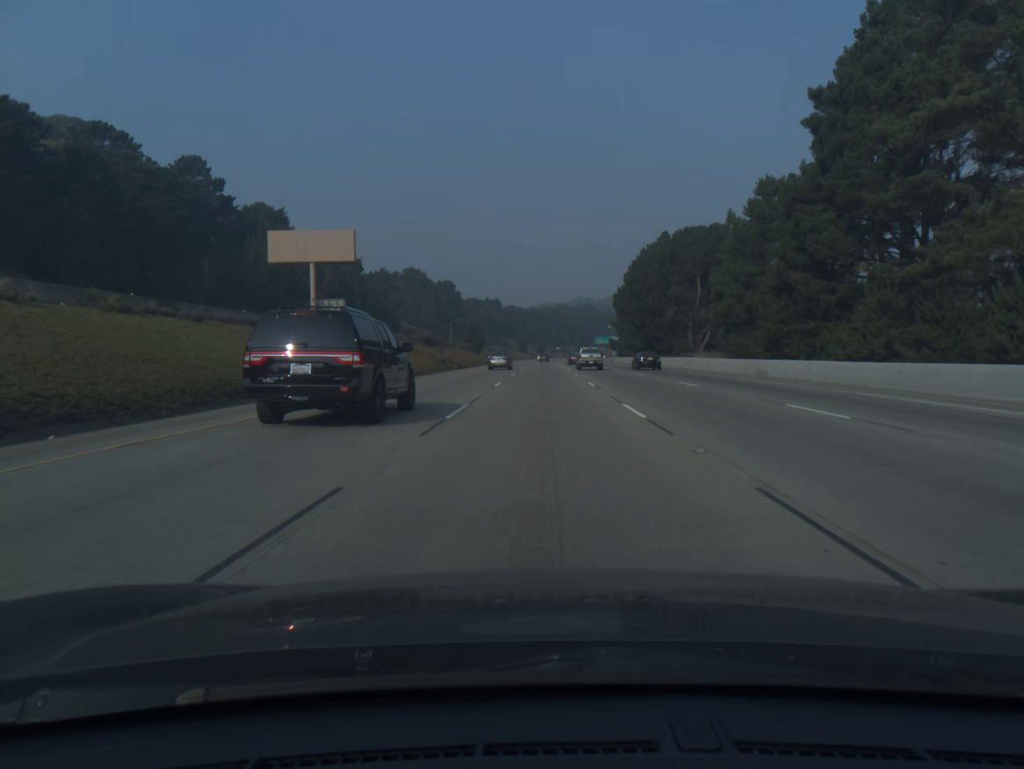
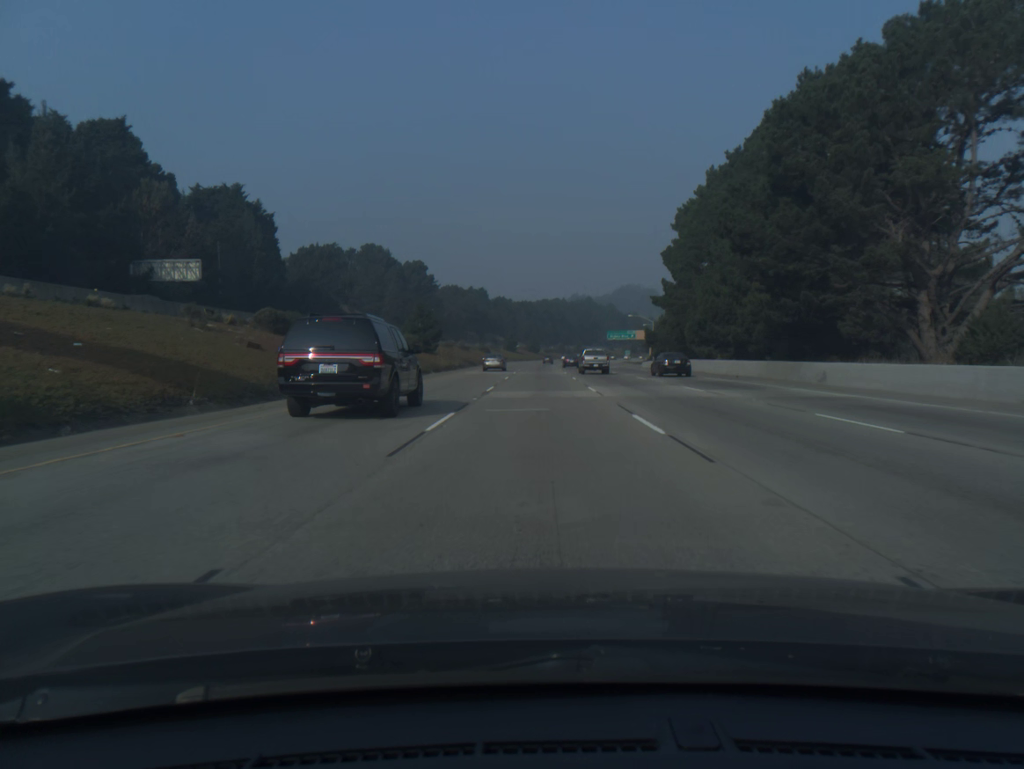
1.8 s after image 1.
(+0.2, +60.8) m; 0°
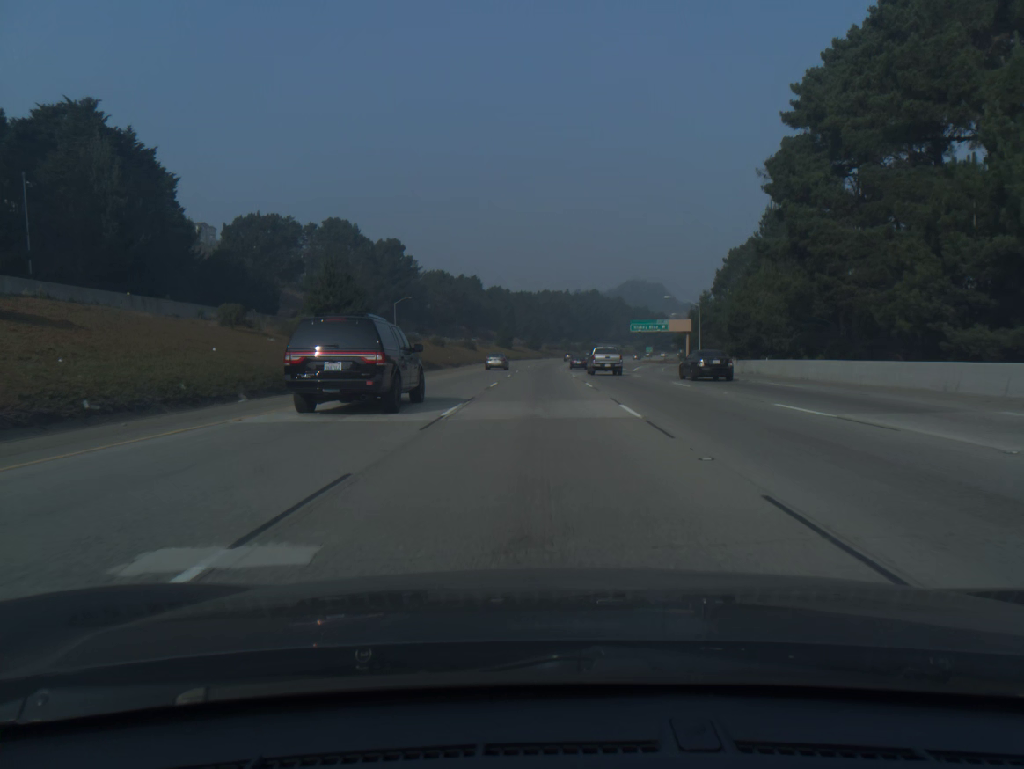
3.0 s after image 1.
(0.0, +41.1) m; 0°
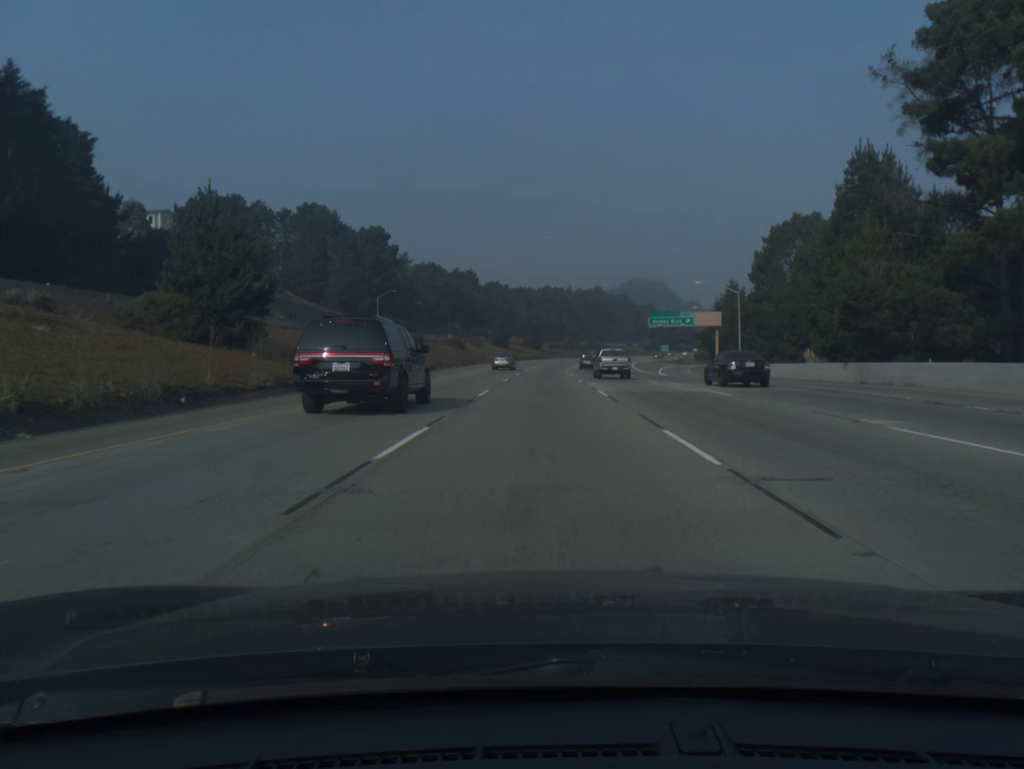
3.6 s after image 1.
(0.0, +20.7) m; 0°
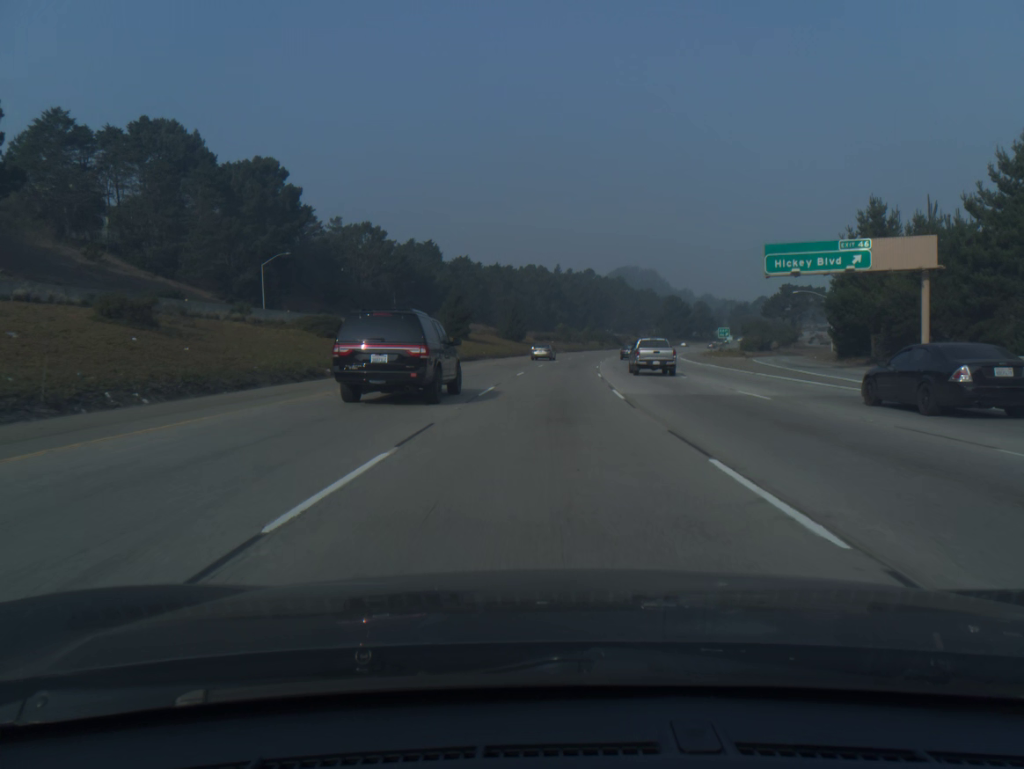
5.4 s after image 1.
(+0.2, +62.0) m; +1°
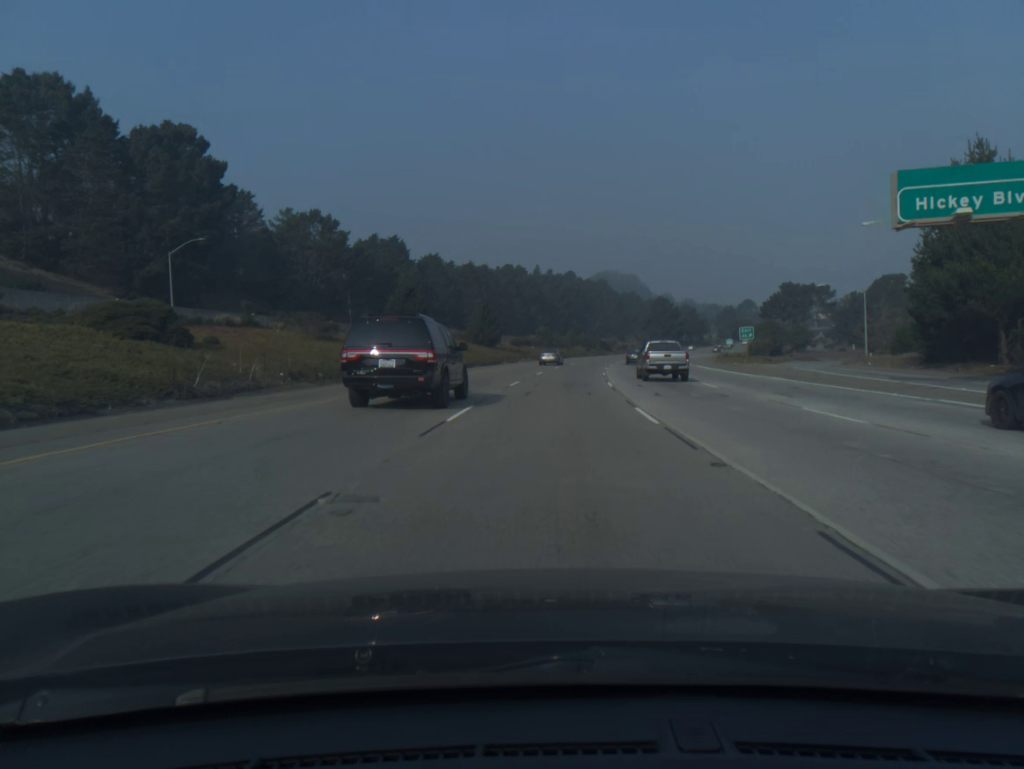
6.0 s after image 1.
(+0.2, +20.6) m; +1°
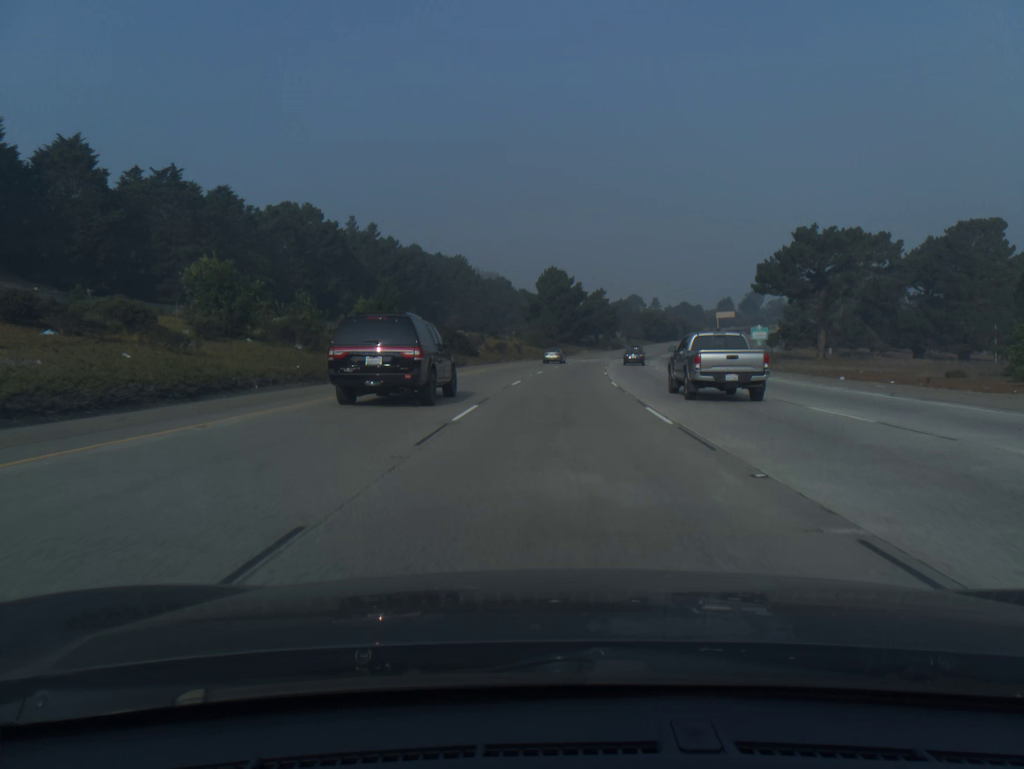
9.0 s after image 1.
(+8.7, +102.0) m; +10°
